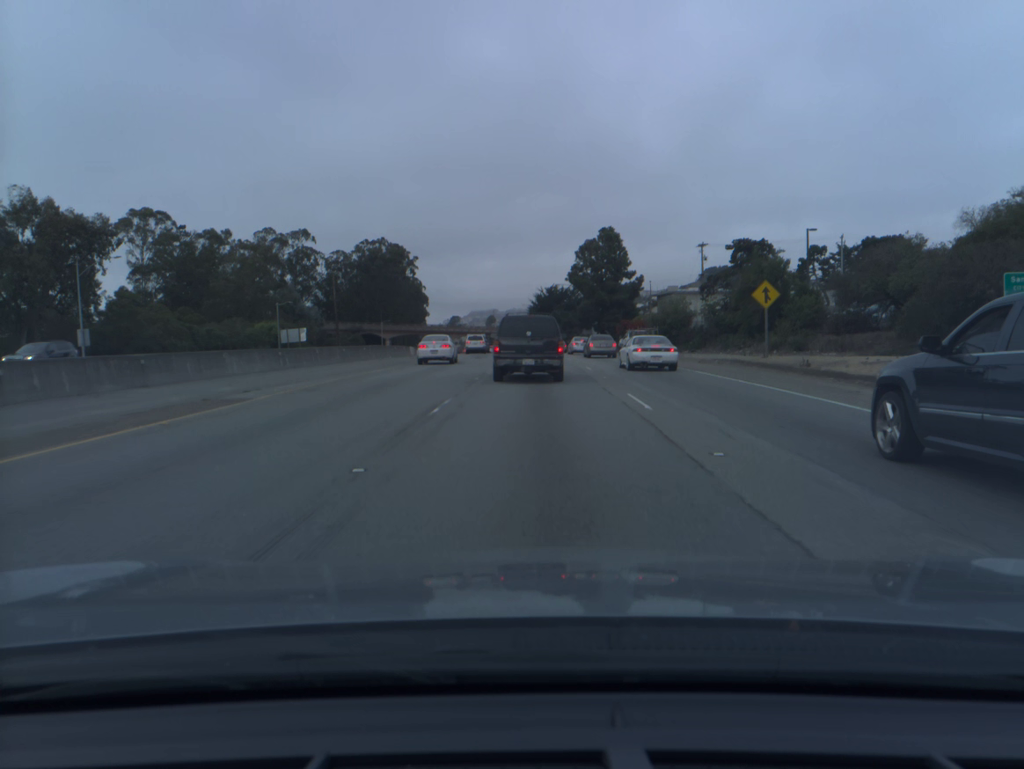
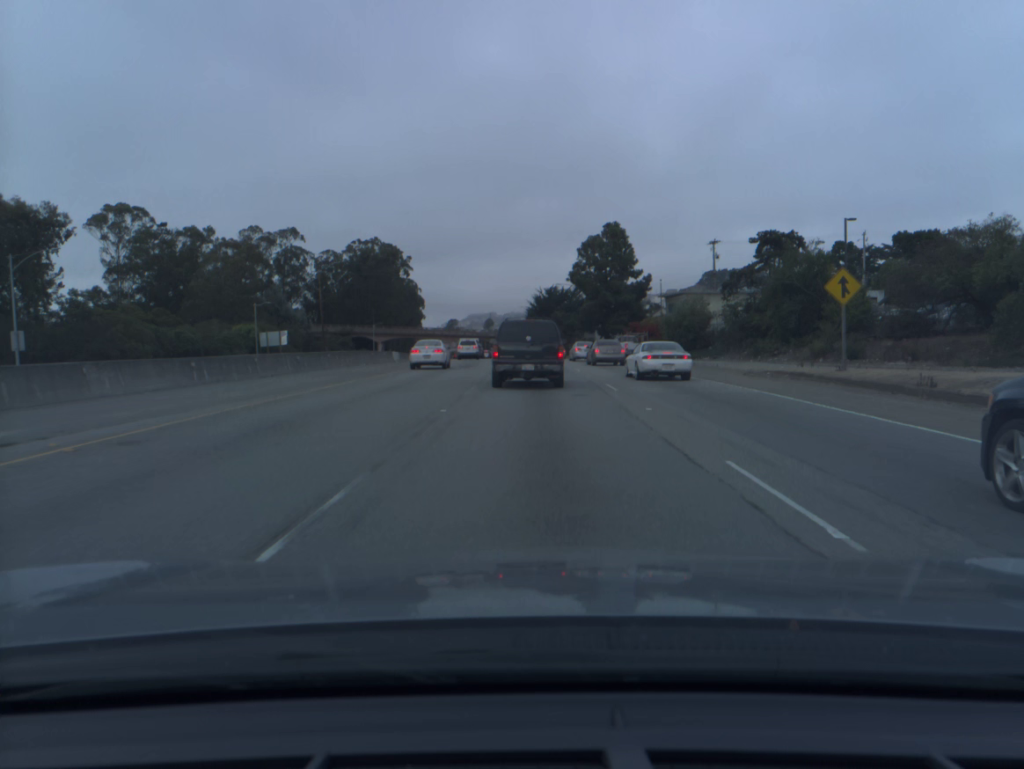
(0.0, +8.7) m; 0°
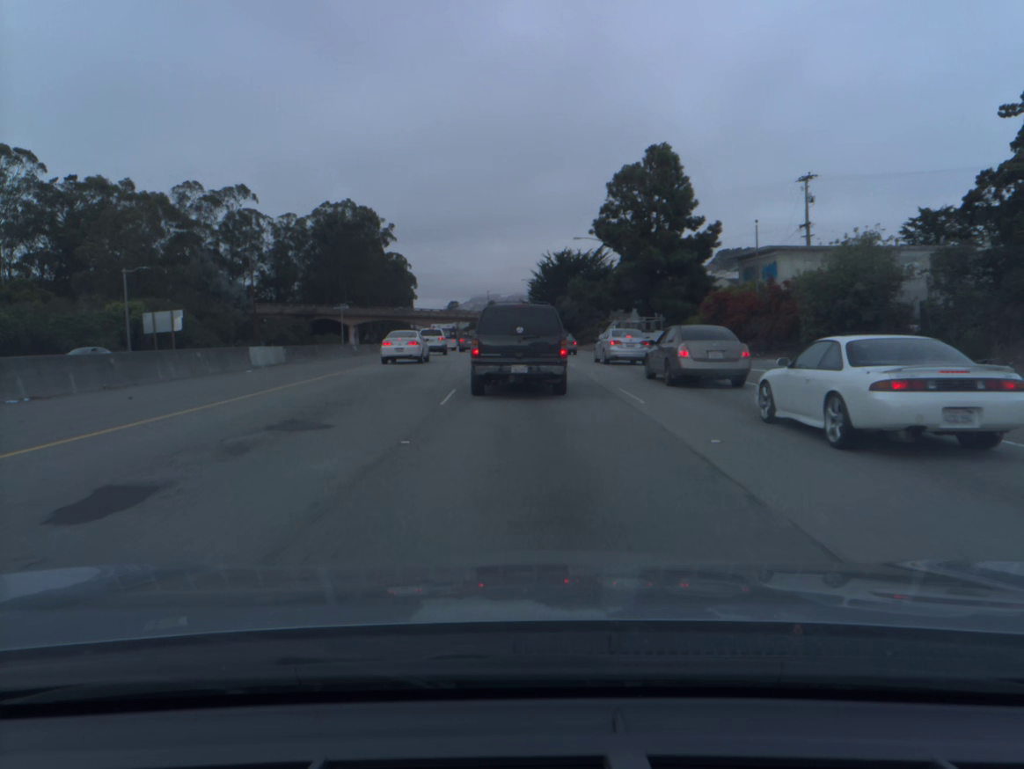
(+0.1, +34.6) m; 0°
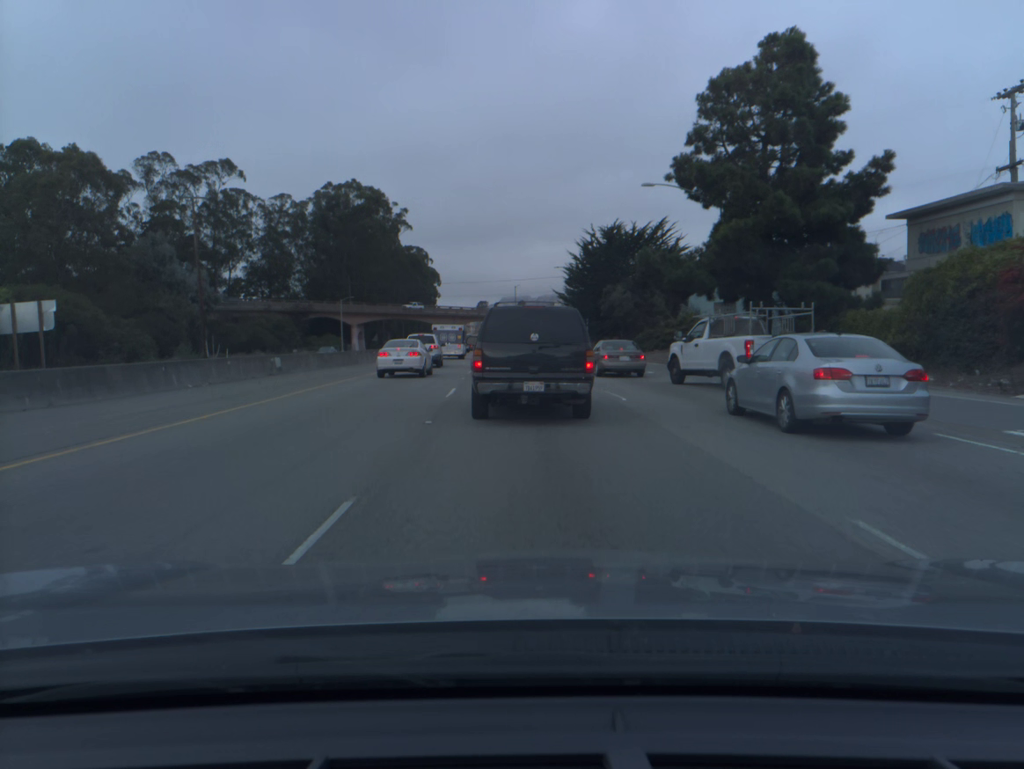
(-0.5, +26.8) m; -2°
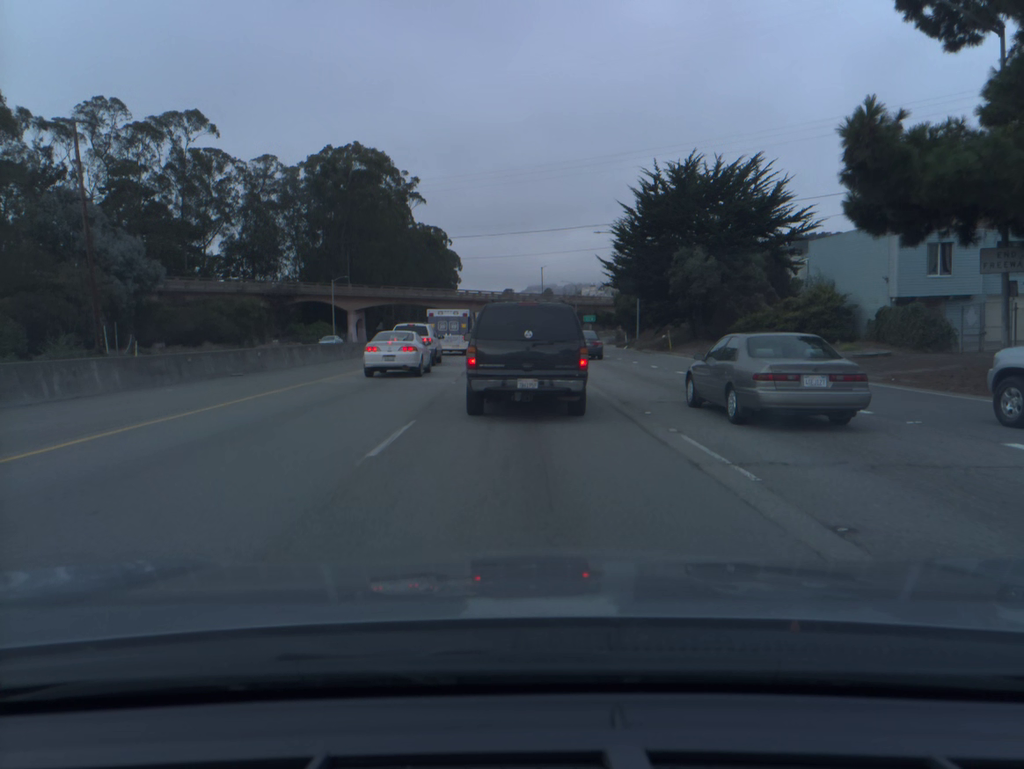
(-0.4, +24.5) m; -2°
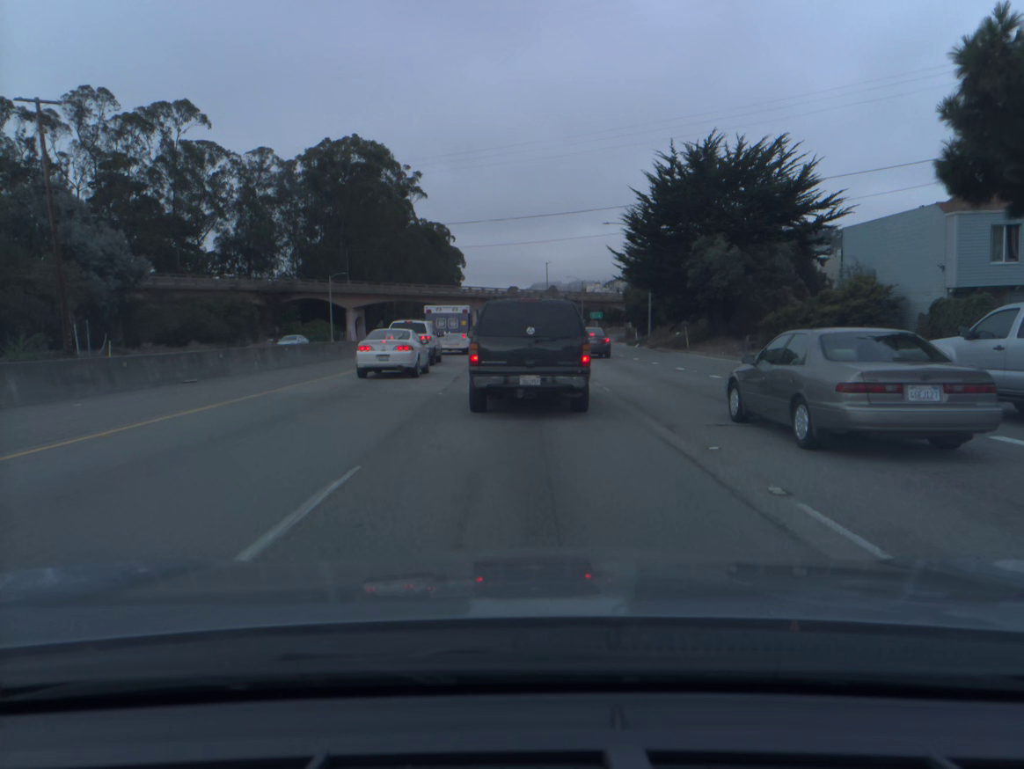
(0.0, +4.4) m; 0°
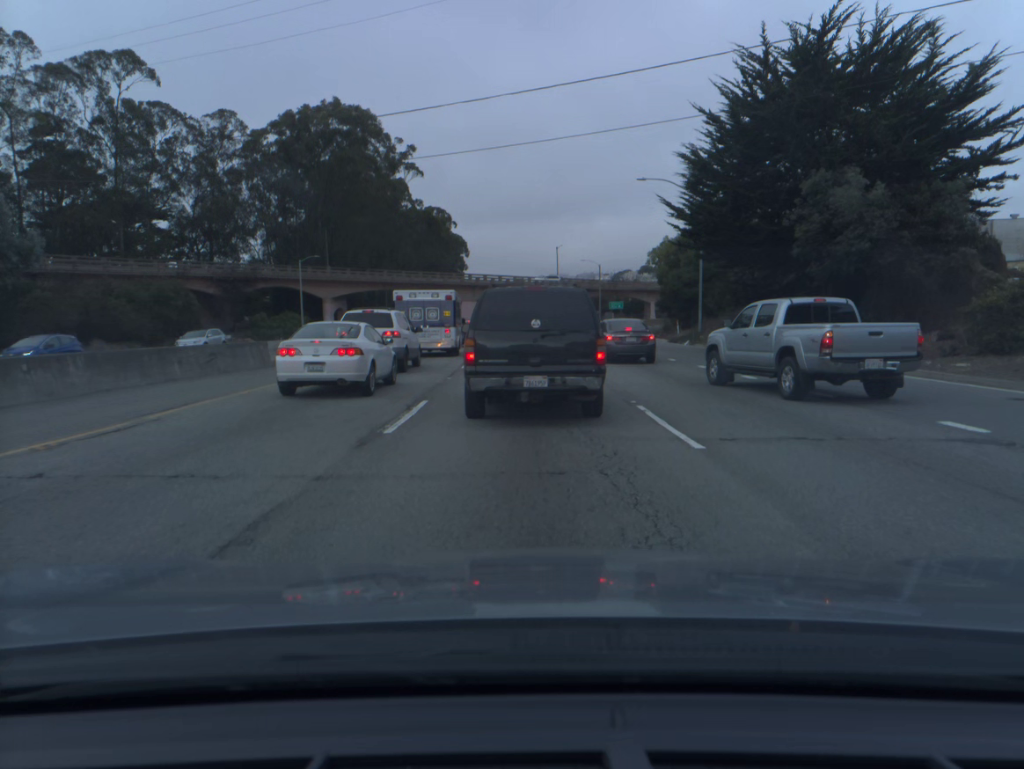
(-0.1, +17.6) m; +1°
